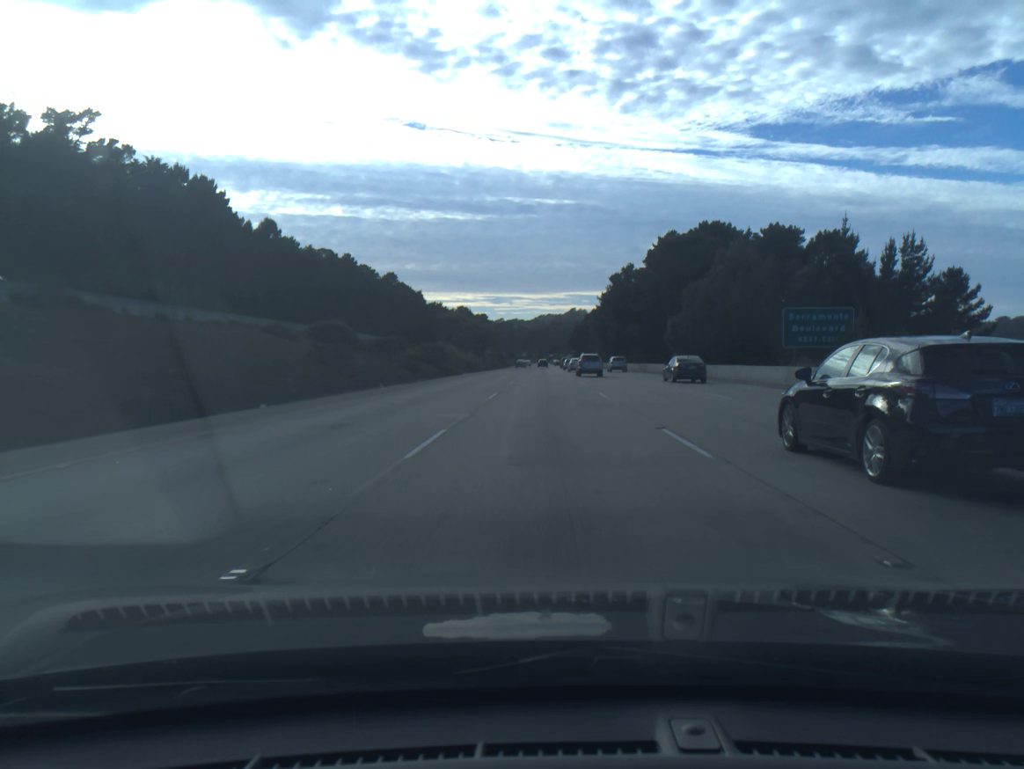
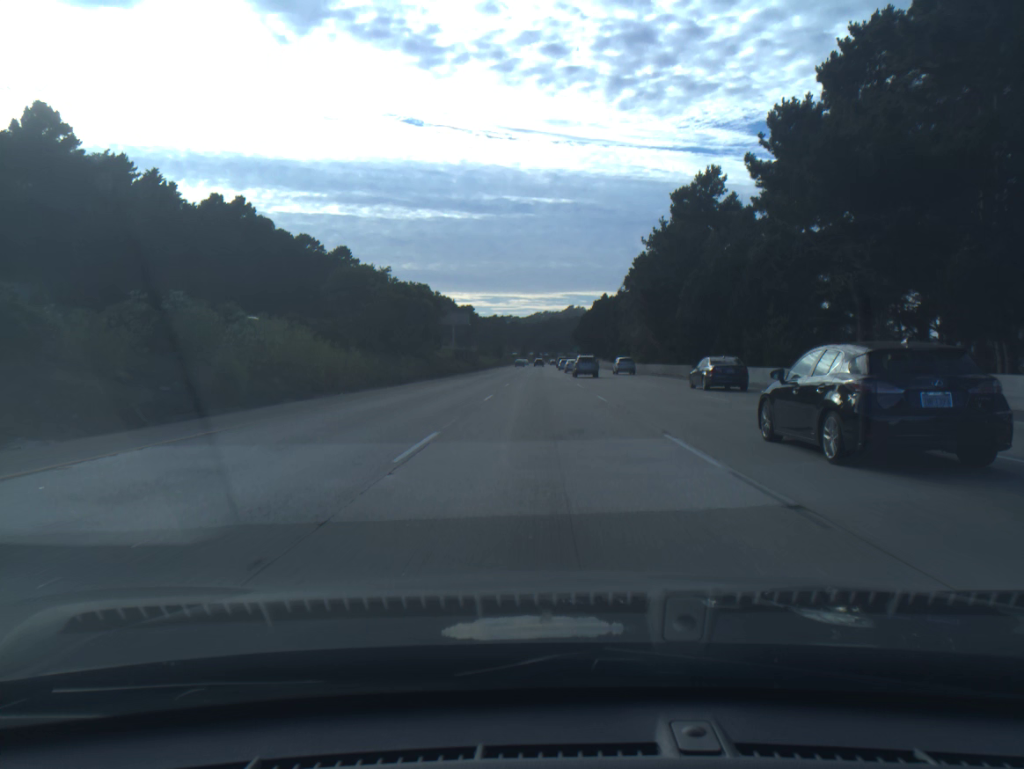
(+0.1, +73.3) m; 0°
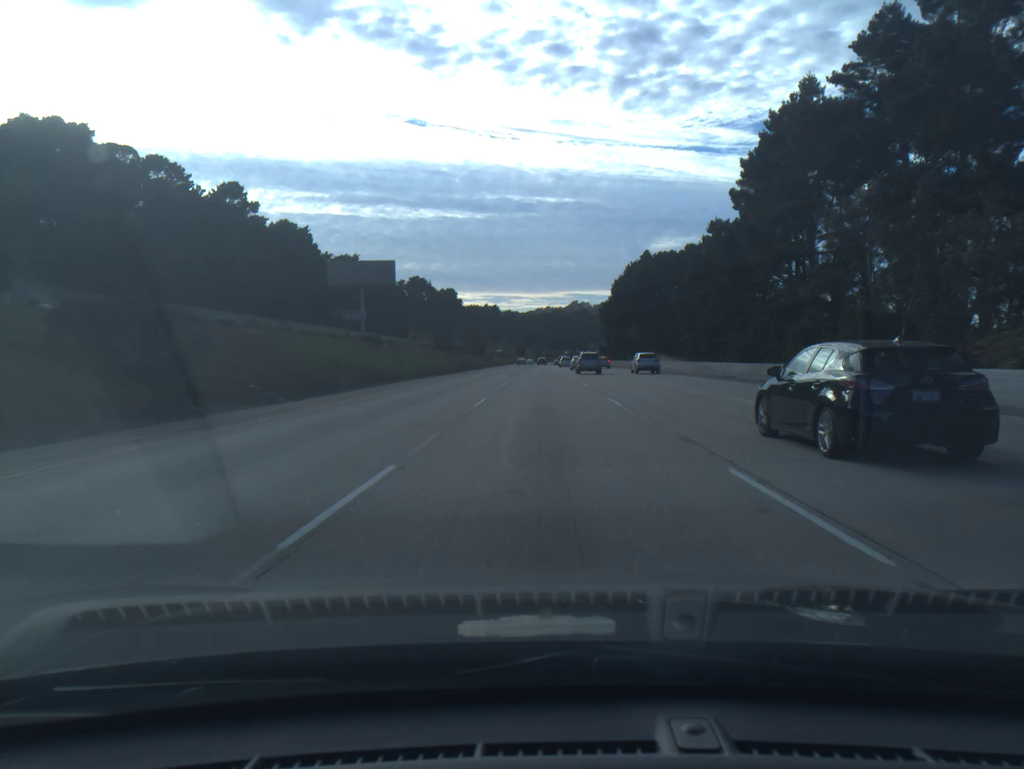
(-0.2, +91.9) m; 0°
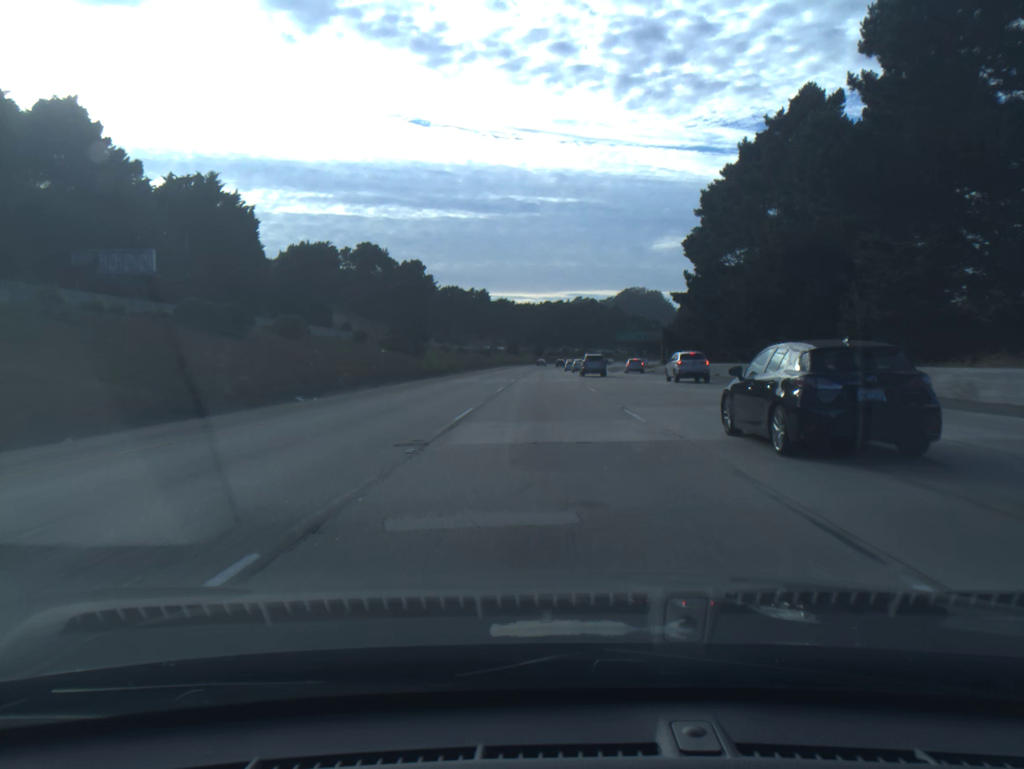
(0.0, +91.8) m; 0°
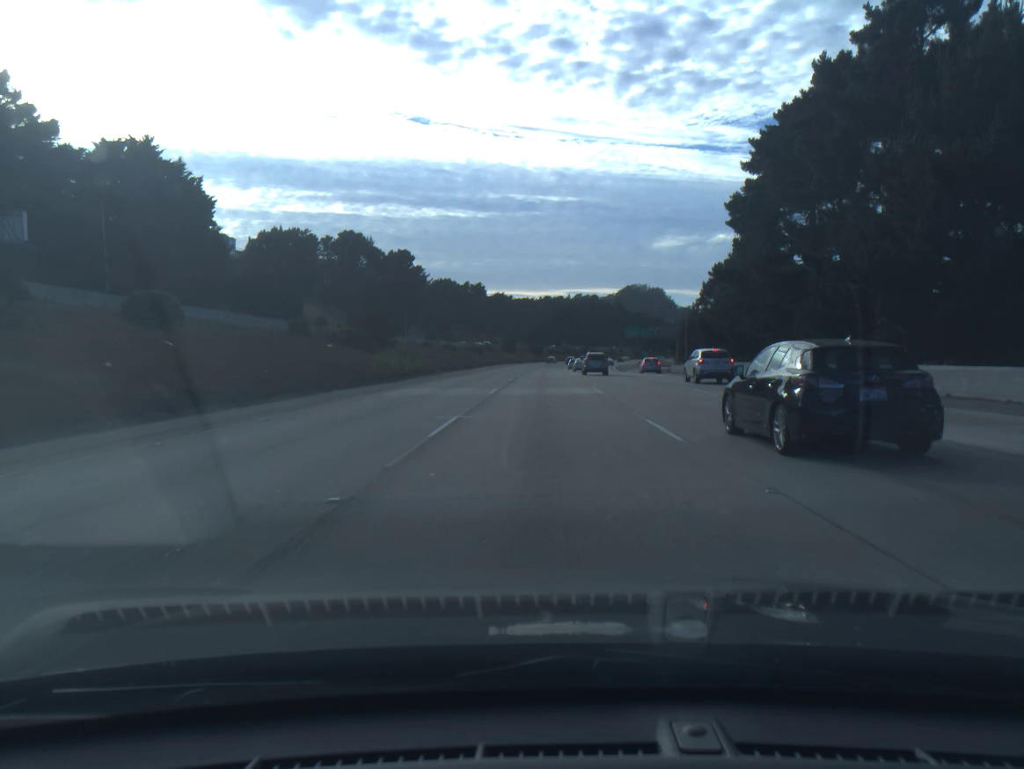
(0.0, +18.3) m; 0°
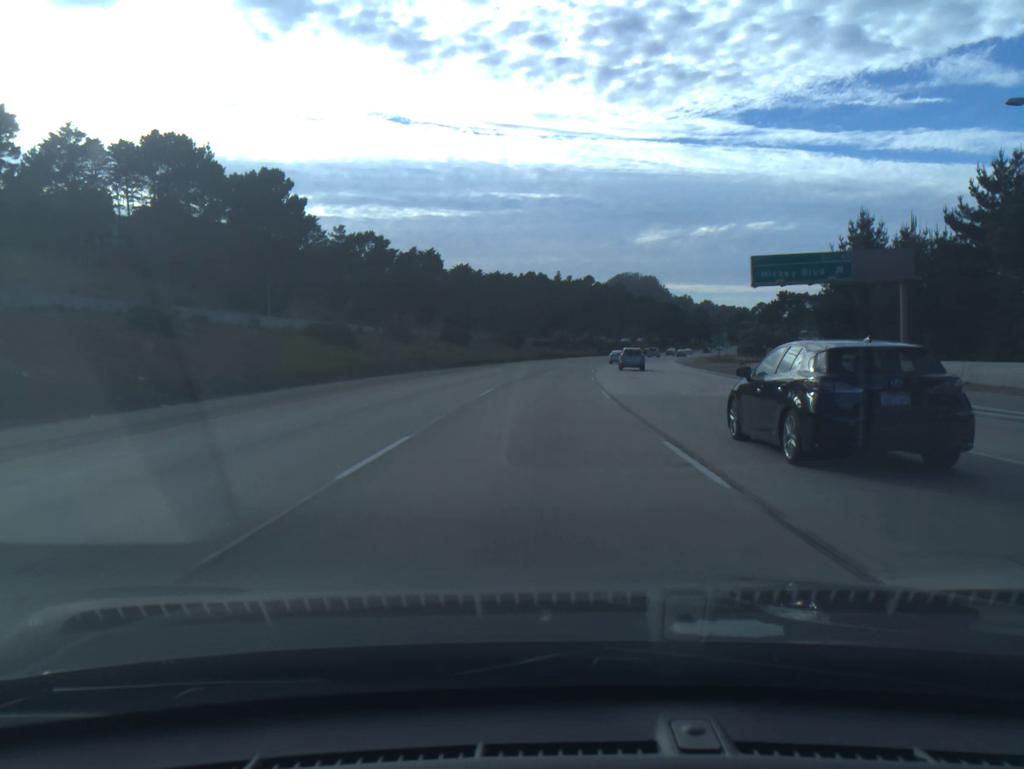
(+0.6, +91.8) m; +1°
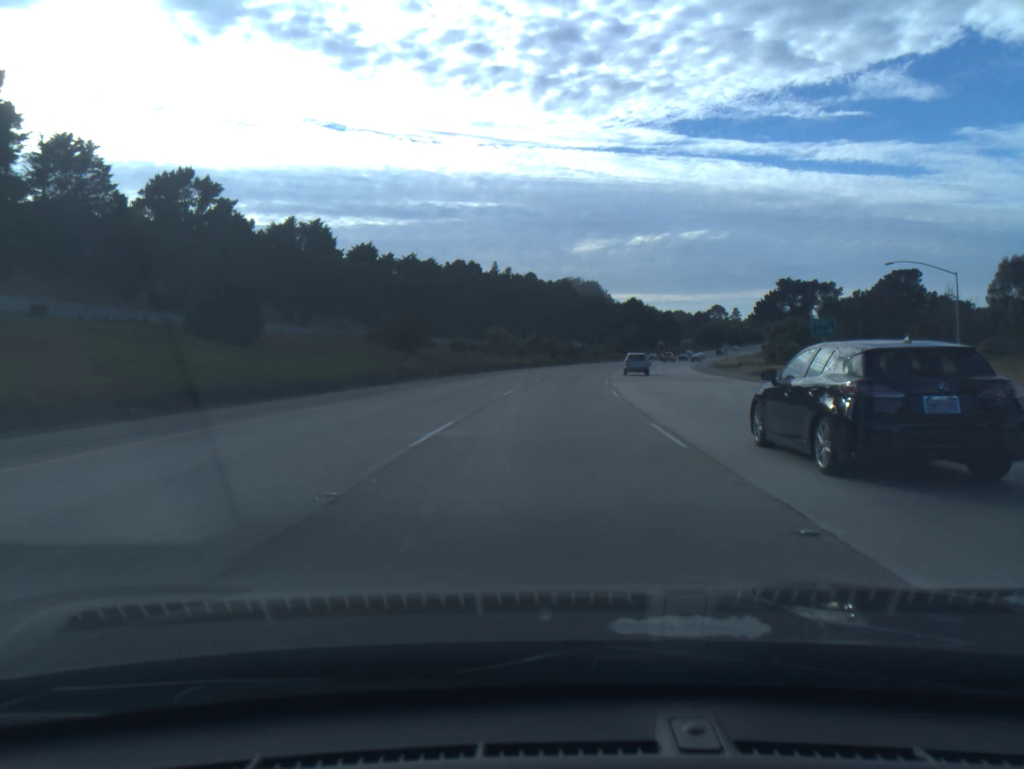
(+1.7, +55.1) m; +4°
